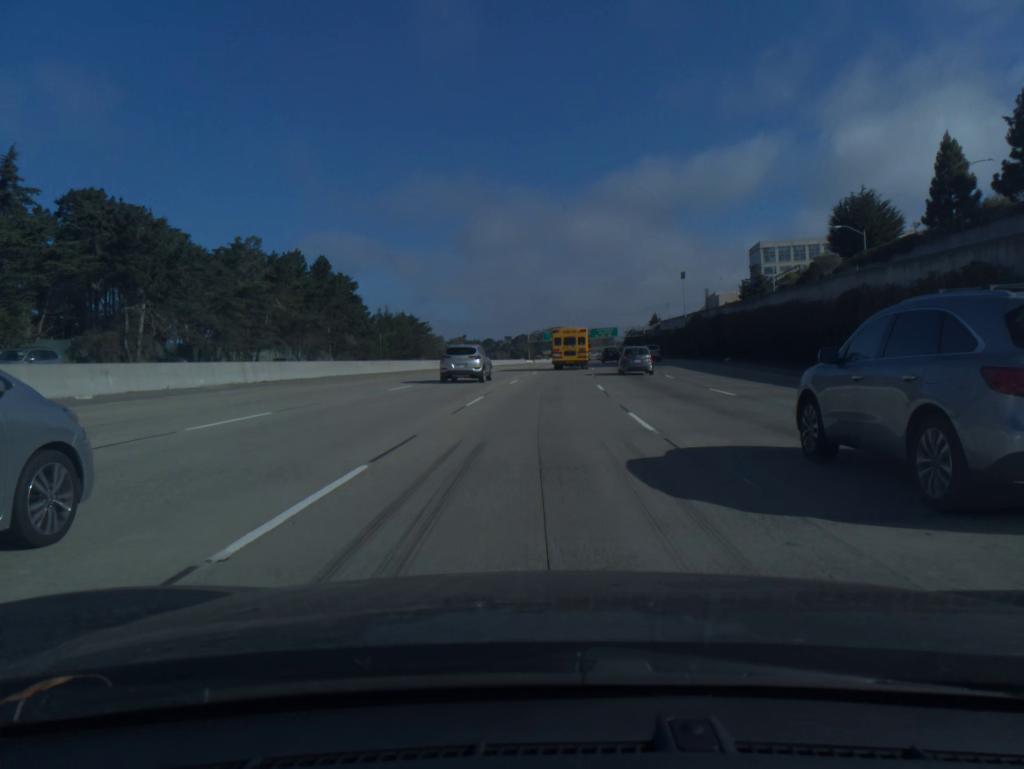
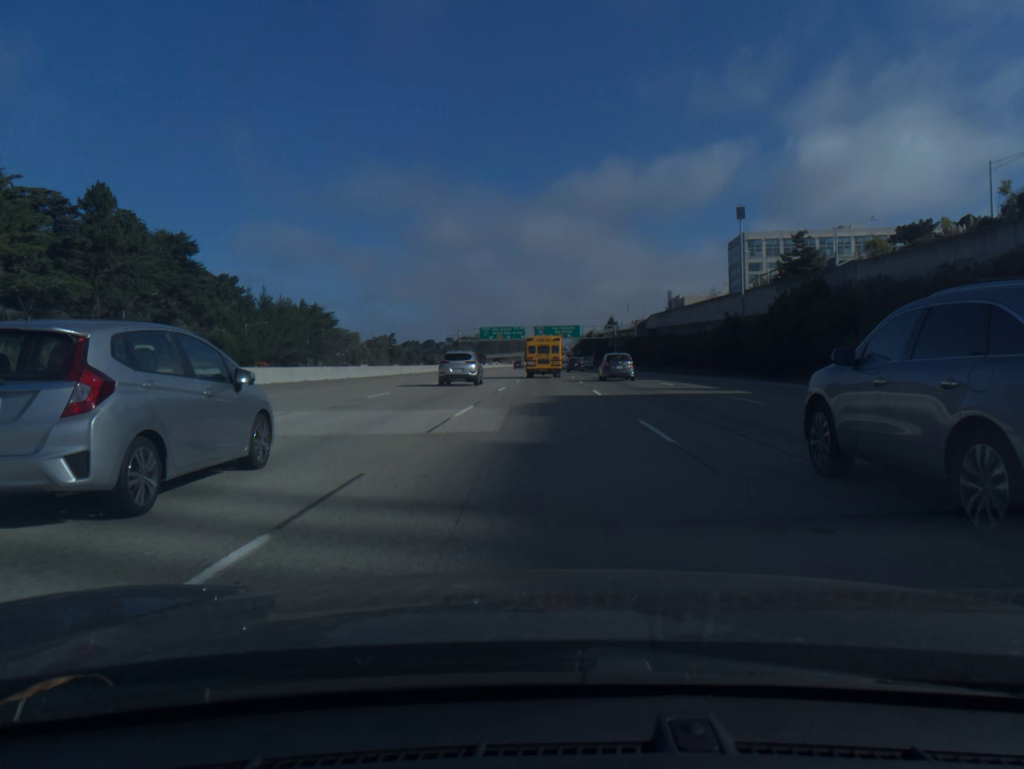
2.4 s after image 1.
(+2.1, +59.9) m; +4°
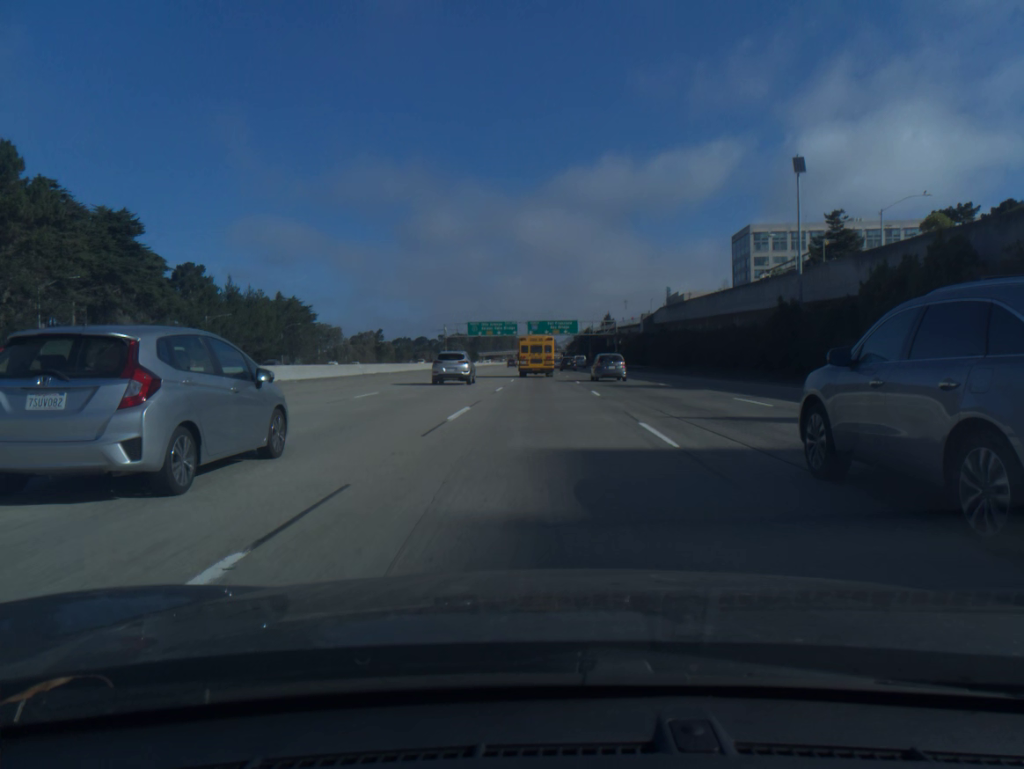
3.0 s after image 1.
(+0.1, +15.0) m; 0°
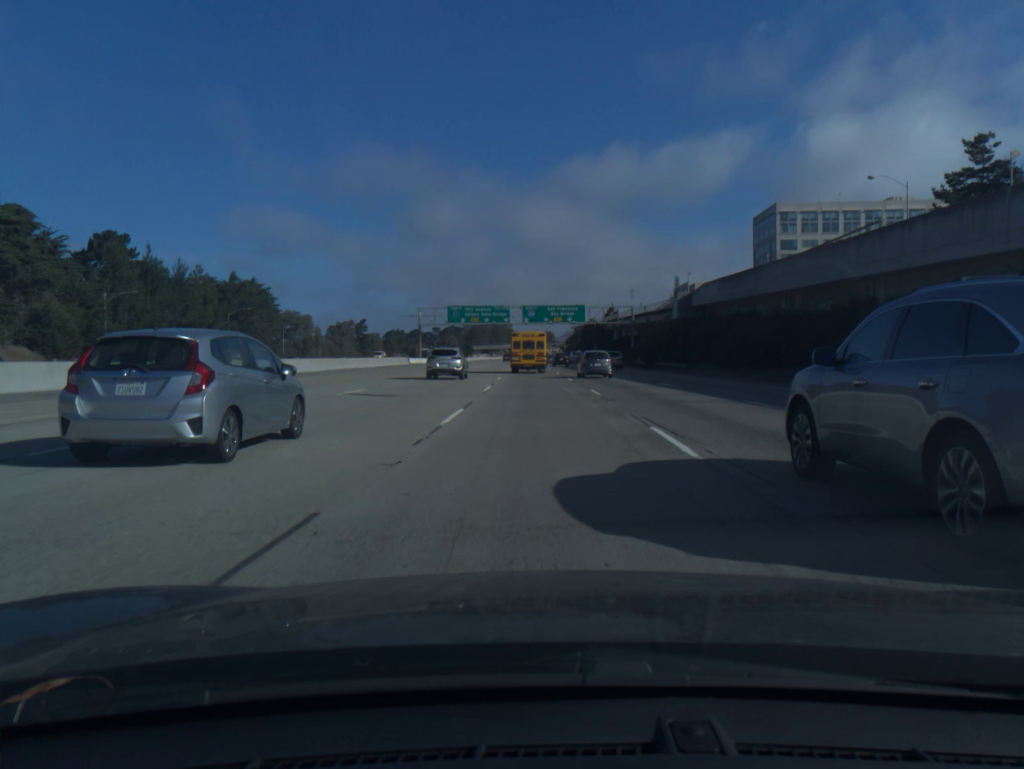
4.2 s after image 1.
(+0.1, +30.0) m; 0°
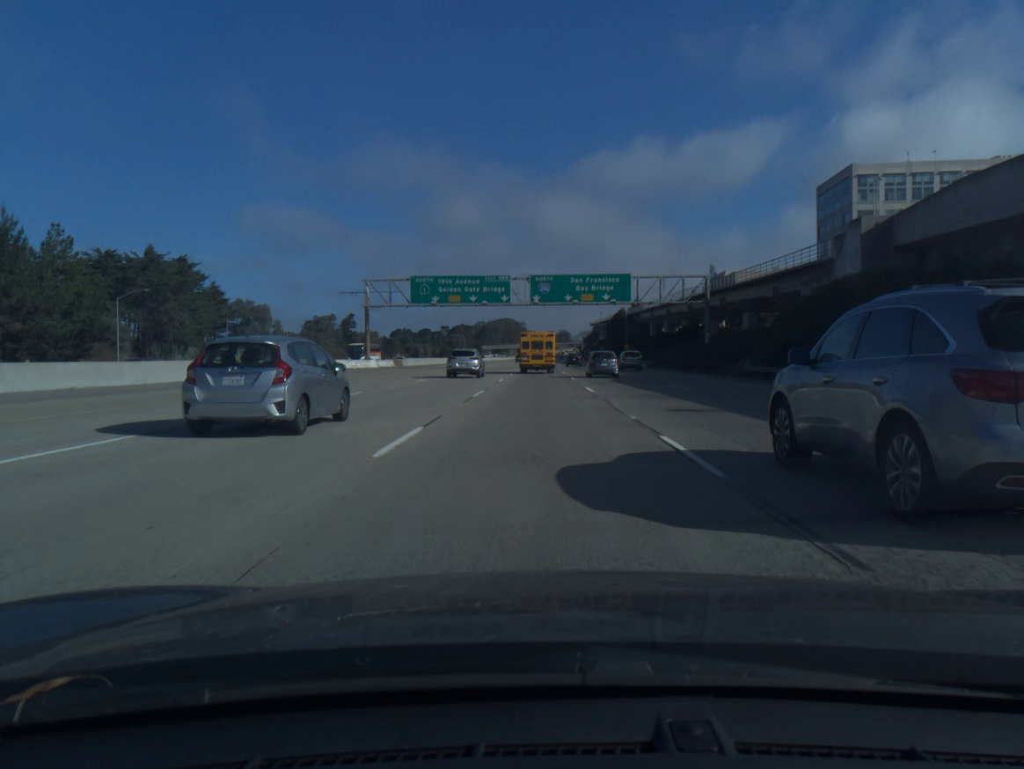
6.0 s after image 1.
(-0.3, +45.2) m; -1°
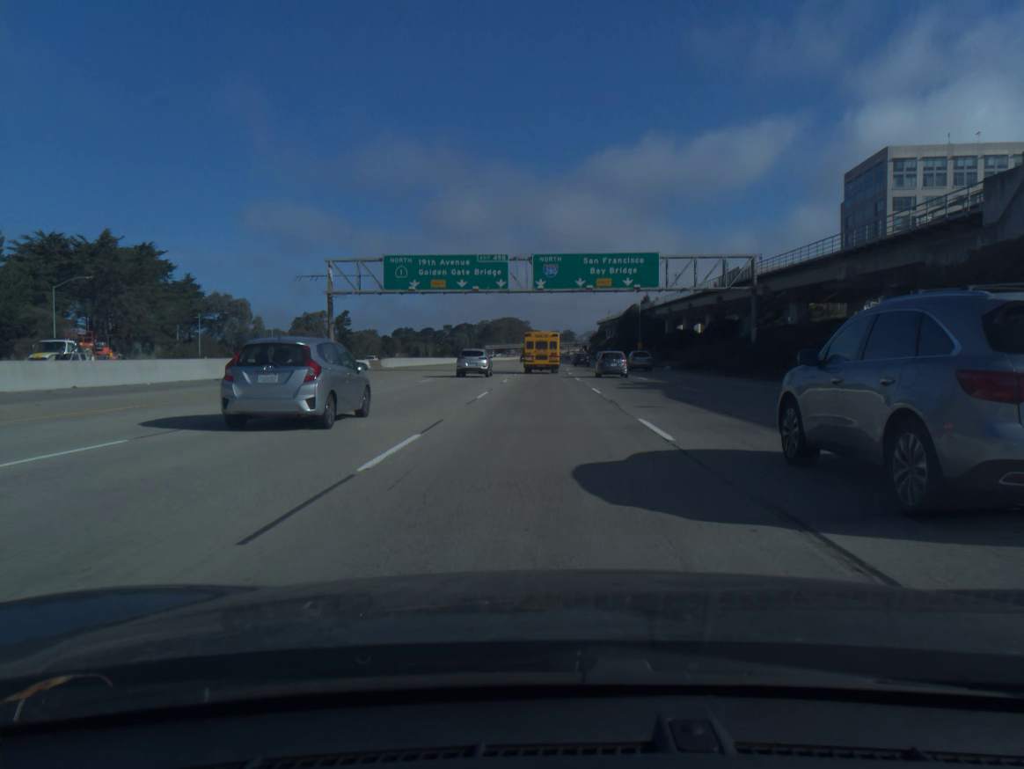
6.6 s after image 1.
(-0.1, +15.1) m; 0°
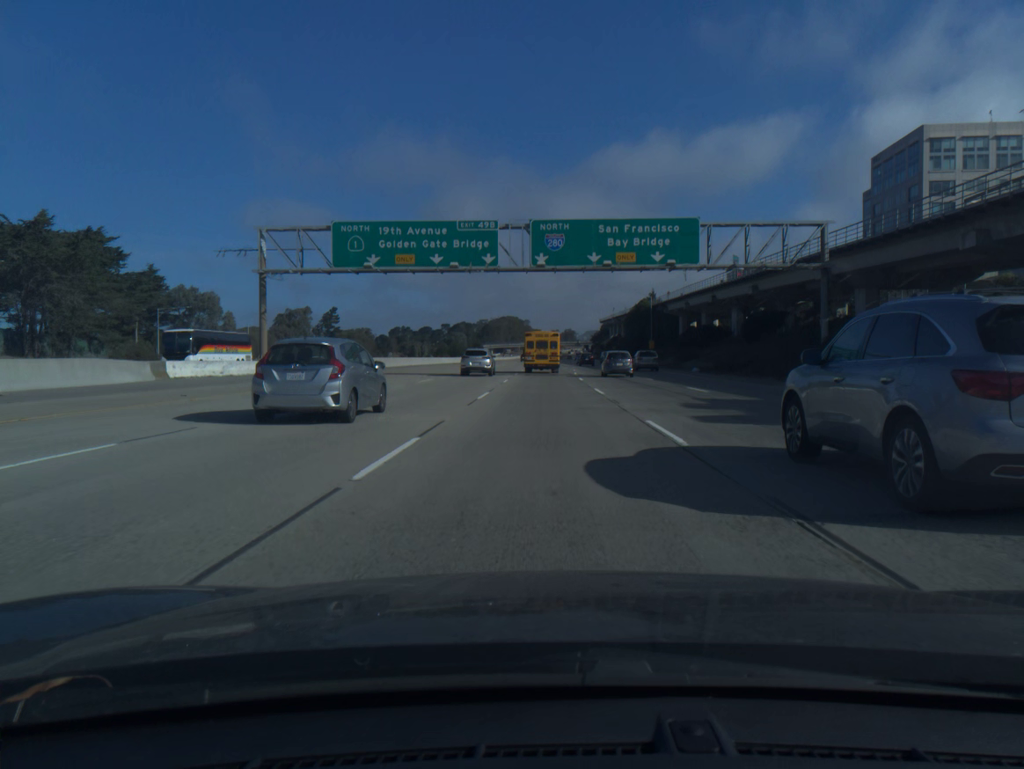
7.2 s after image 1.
(0.0, +15.1) m; 0°
